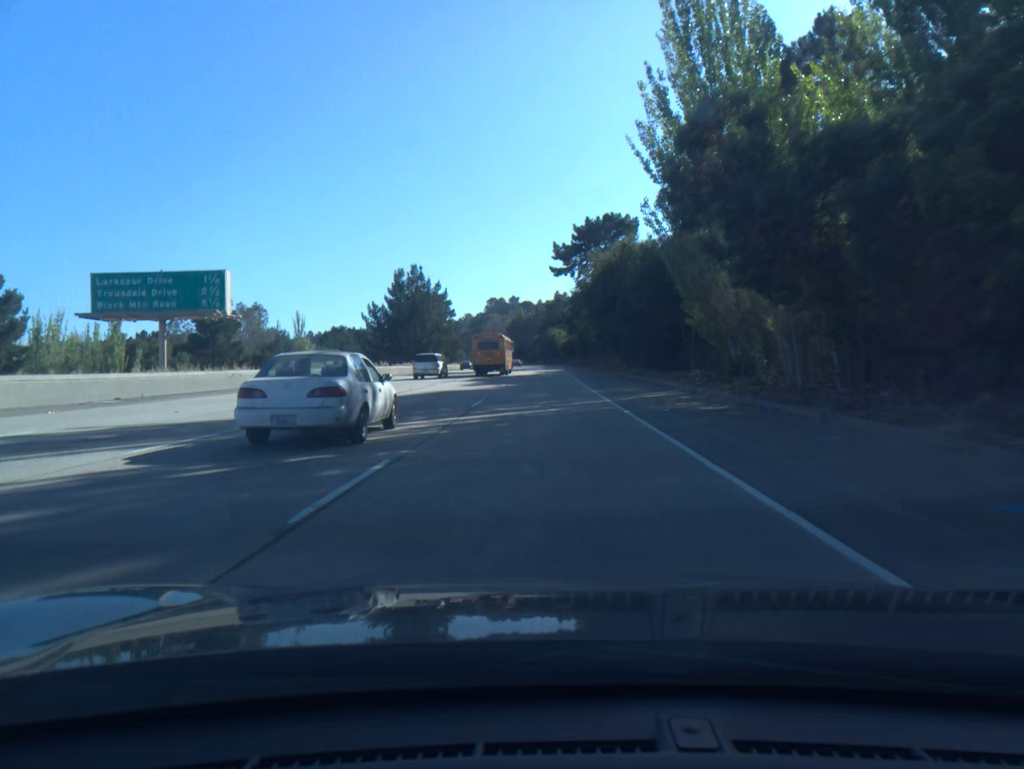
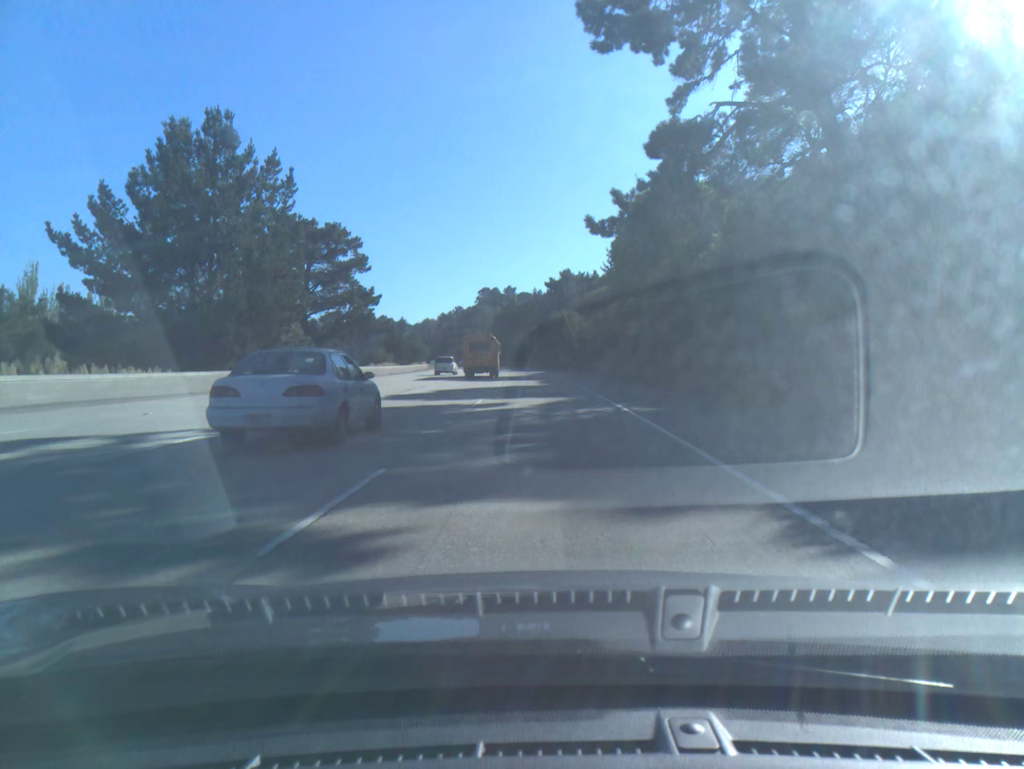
(+0.2, +74.4) m; 0°
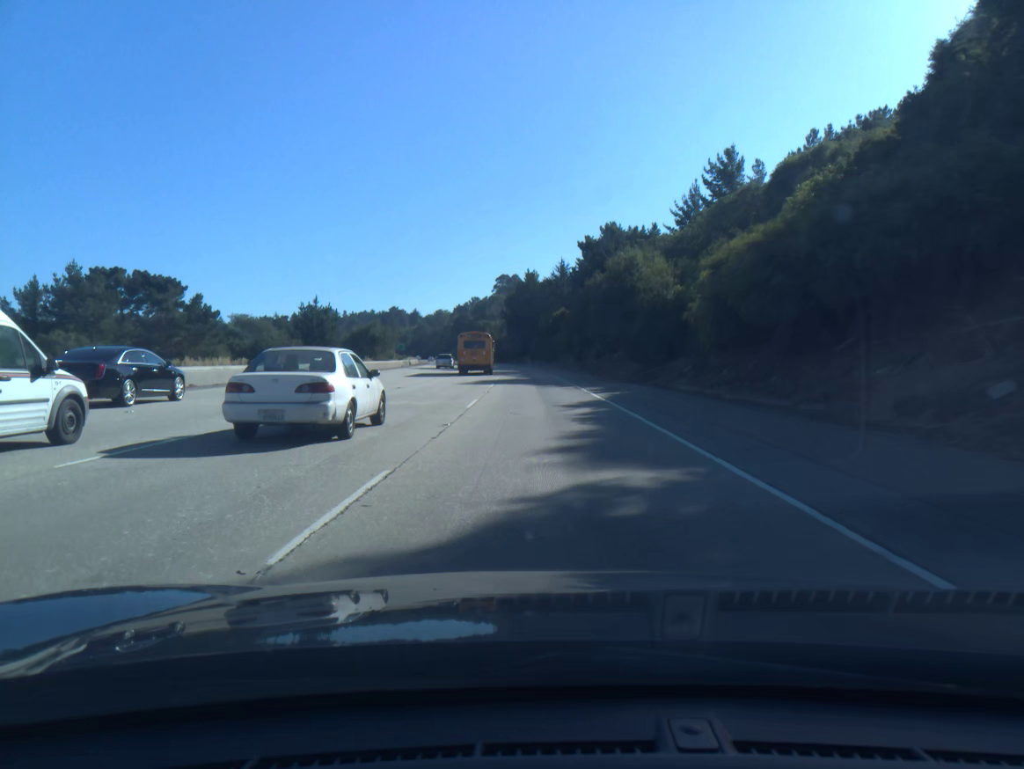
(-0.9, +59.1) m; -2°
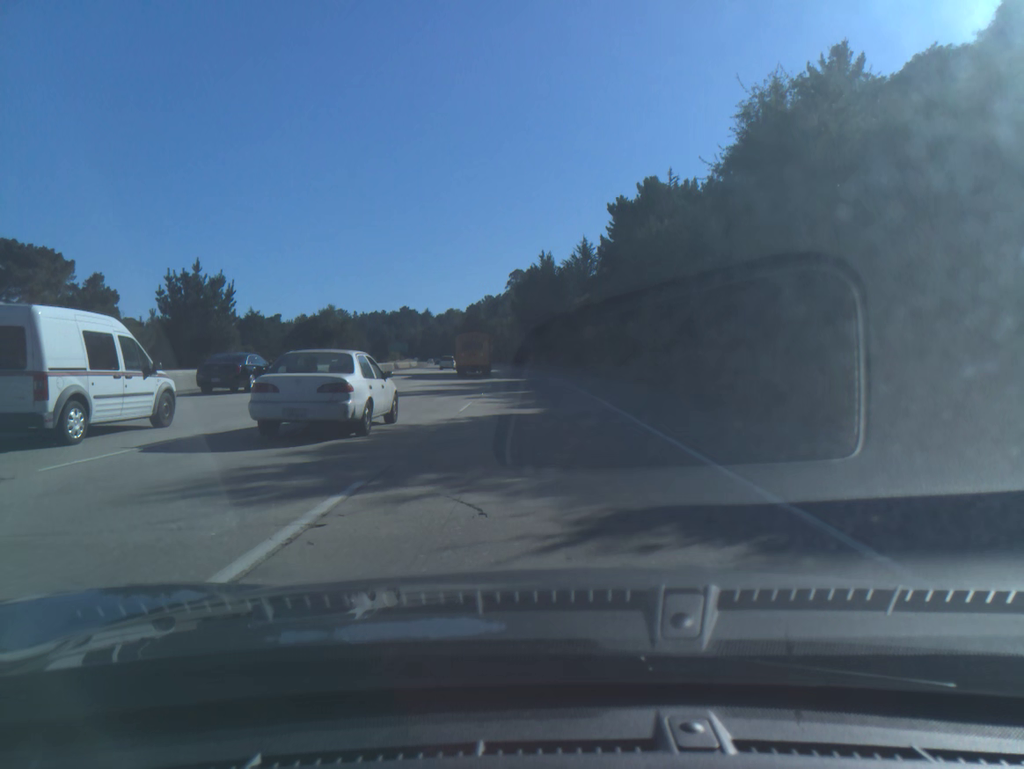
(-0.2, +29.7) m; -1°
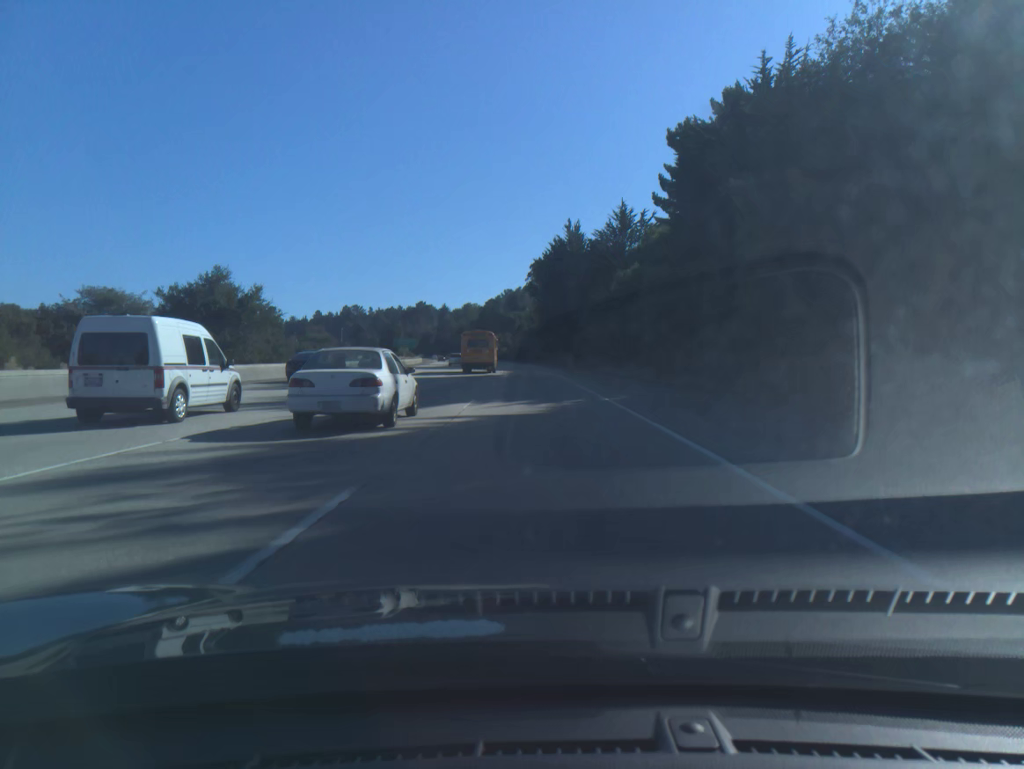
(-0.4, +29.7) m; -2°
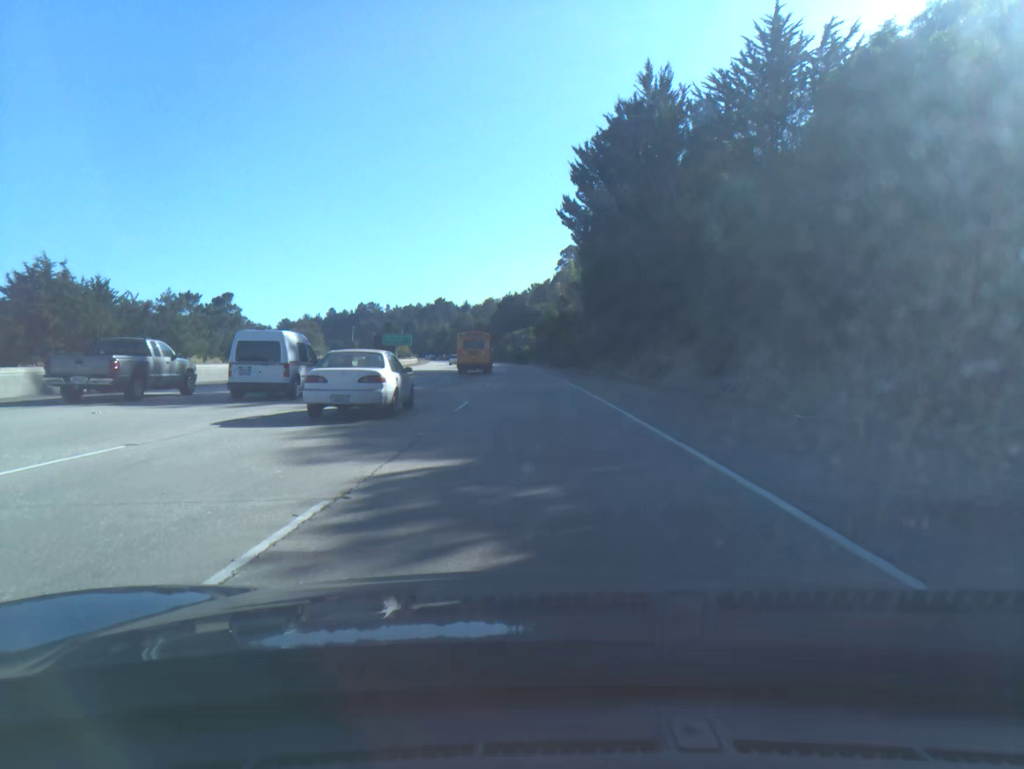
(-1.1, +59.4) m; -2°
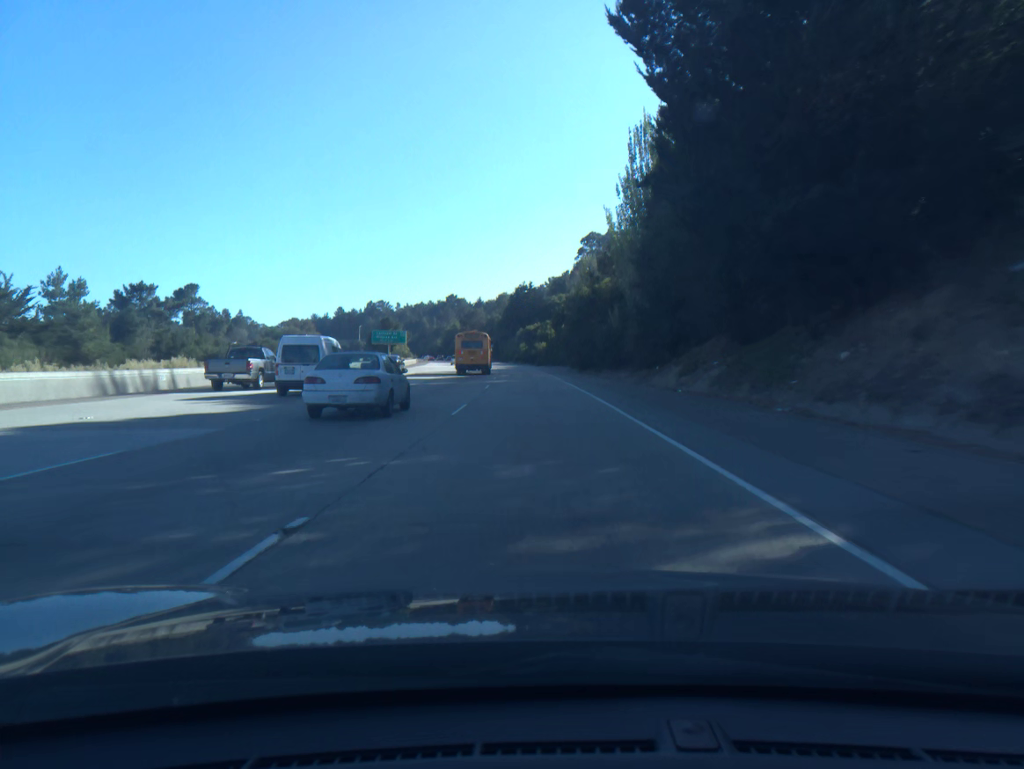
(-0.3, +29.6) m; -1°
